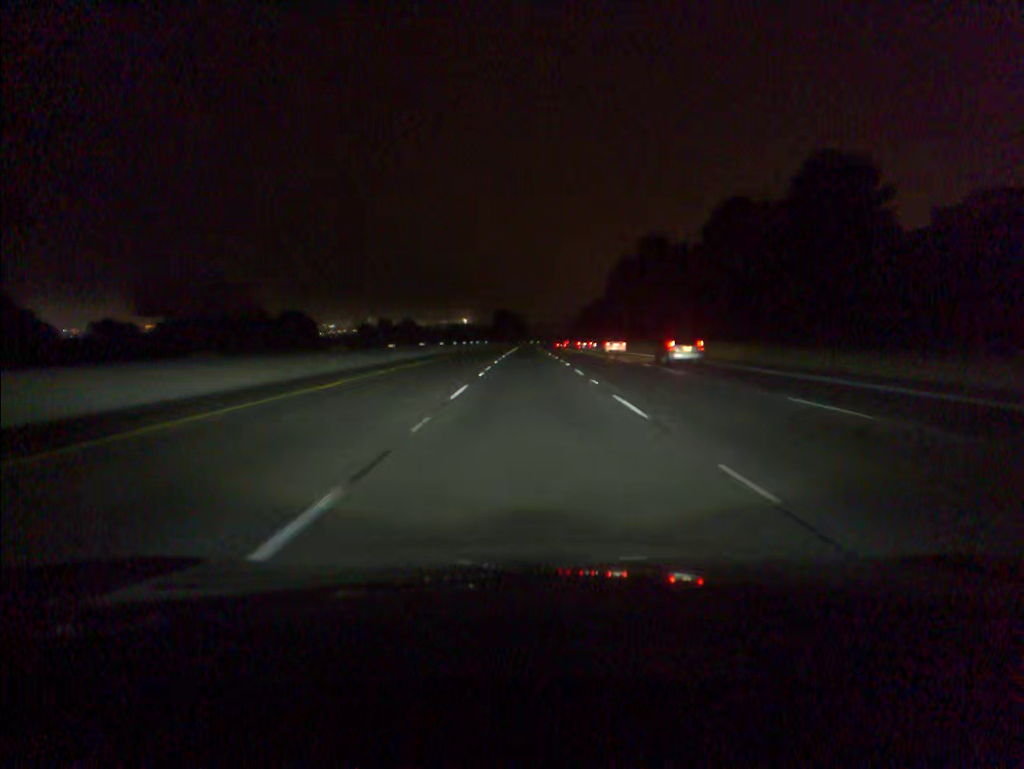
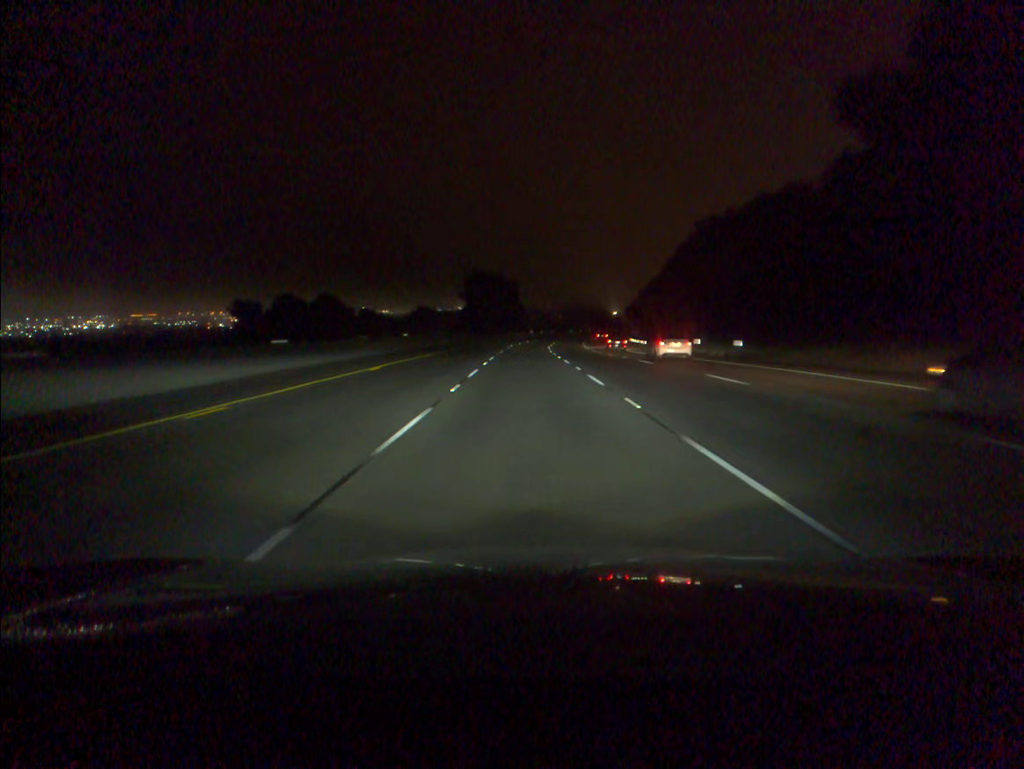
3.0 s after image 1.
(+0.2, +110.1) m; 0°
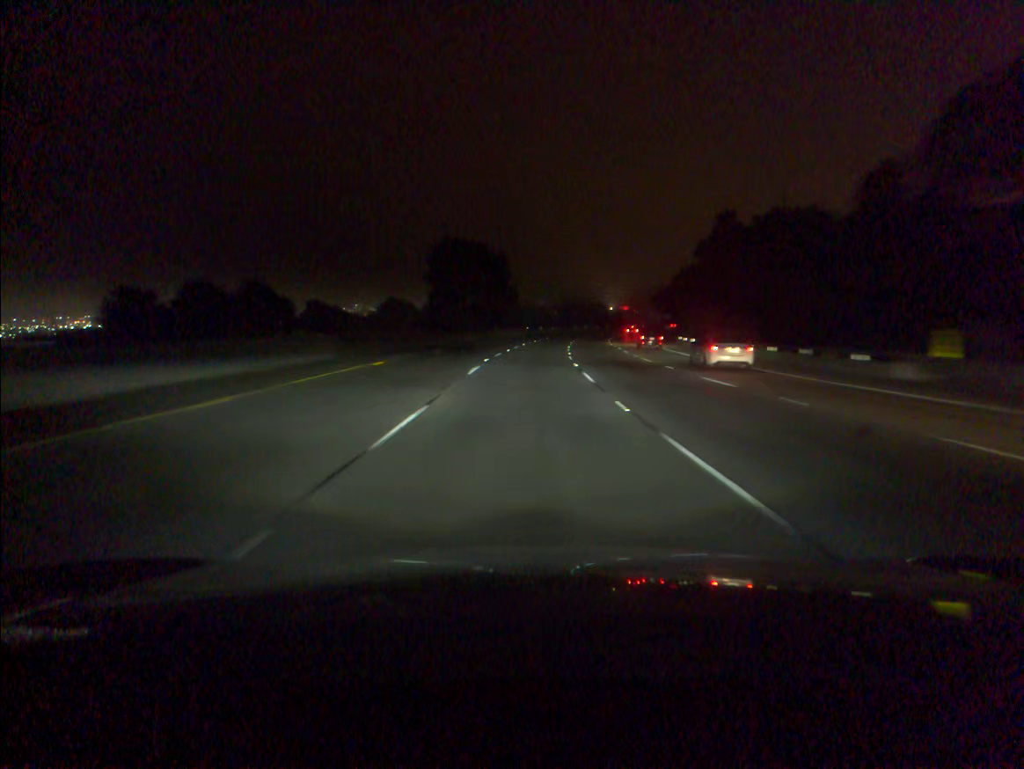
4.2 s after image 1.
(+0.1, +43.4) m; 0°
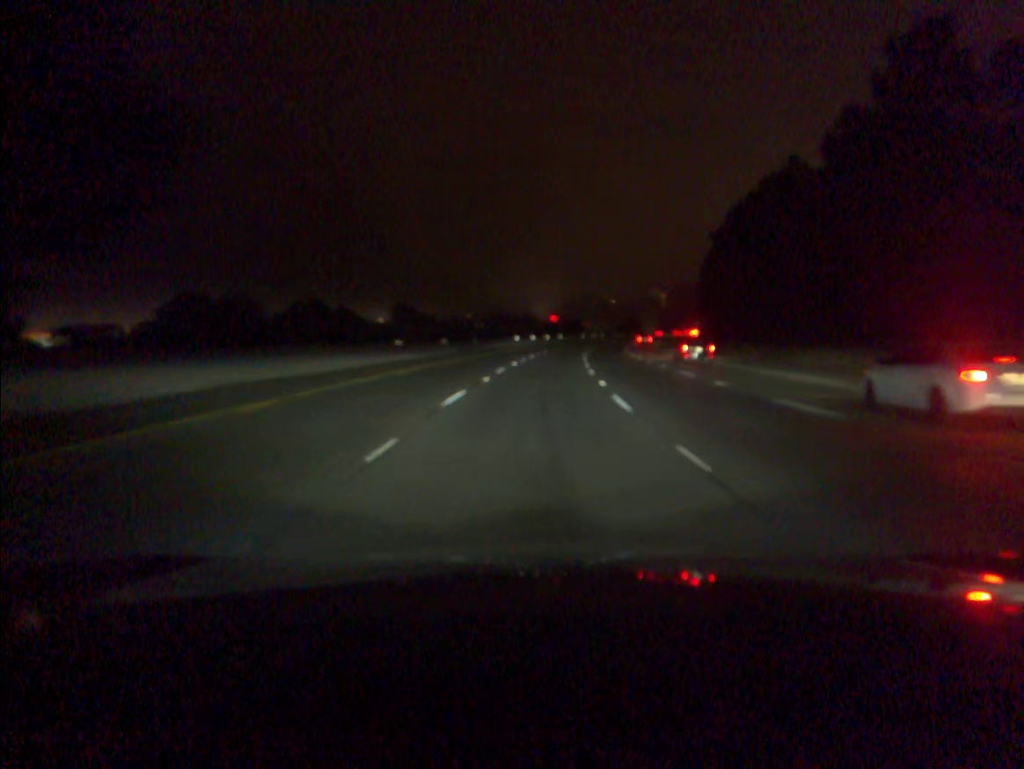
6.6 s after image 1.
(+3.6, +85.9) m; +5°
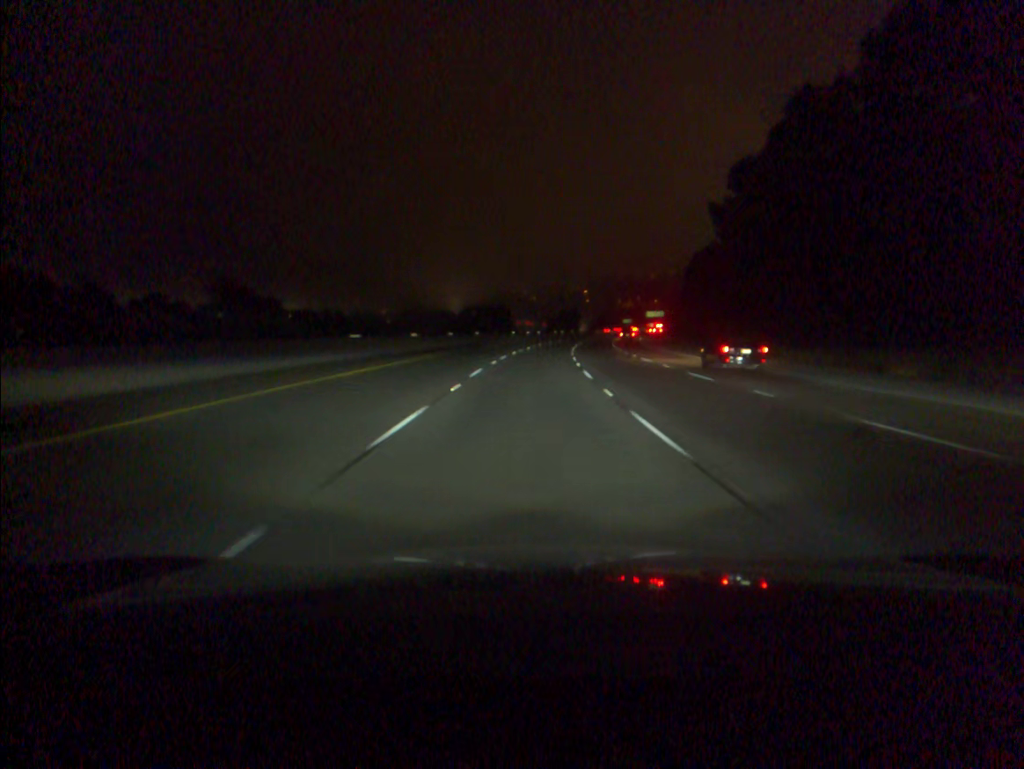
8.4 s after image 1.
(+3.2, +64.1) m; +6°
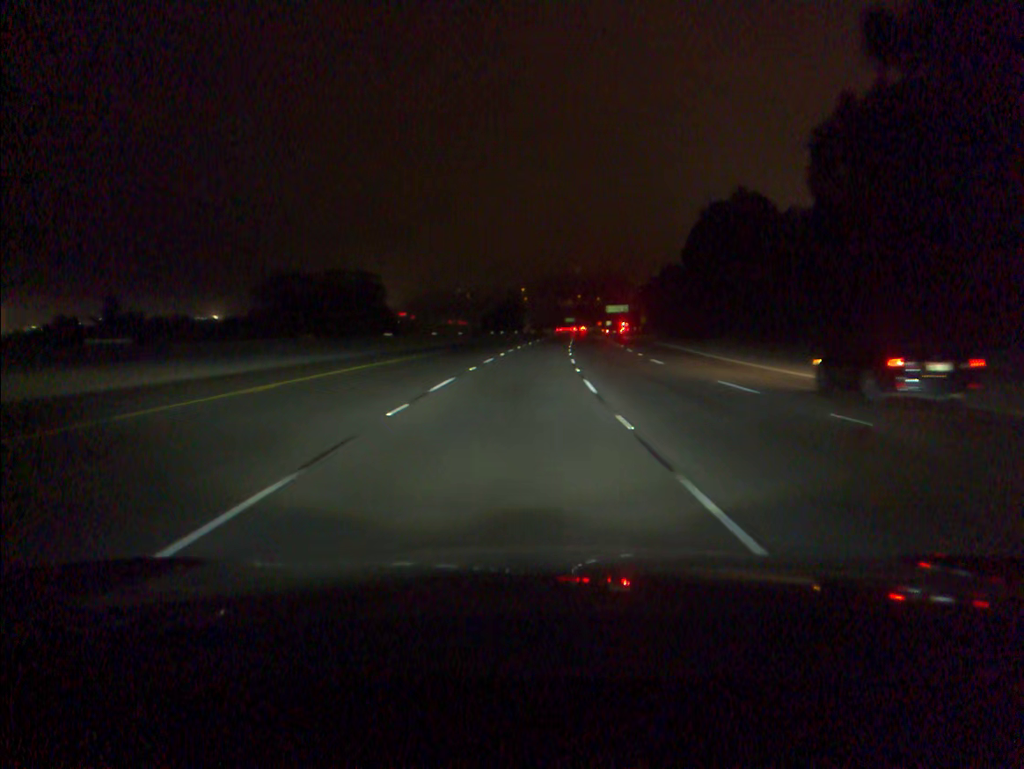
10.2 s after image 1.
(+2.7, +64.8) m; +5°
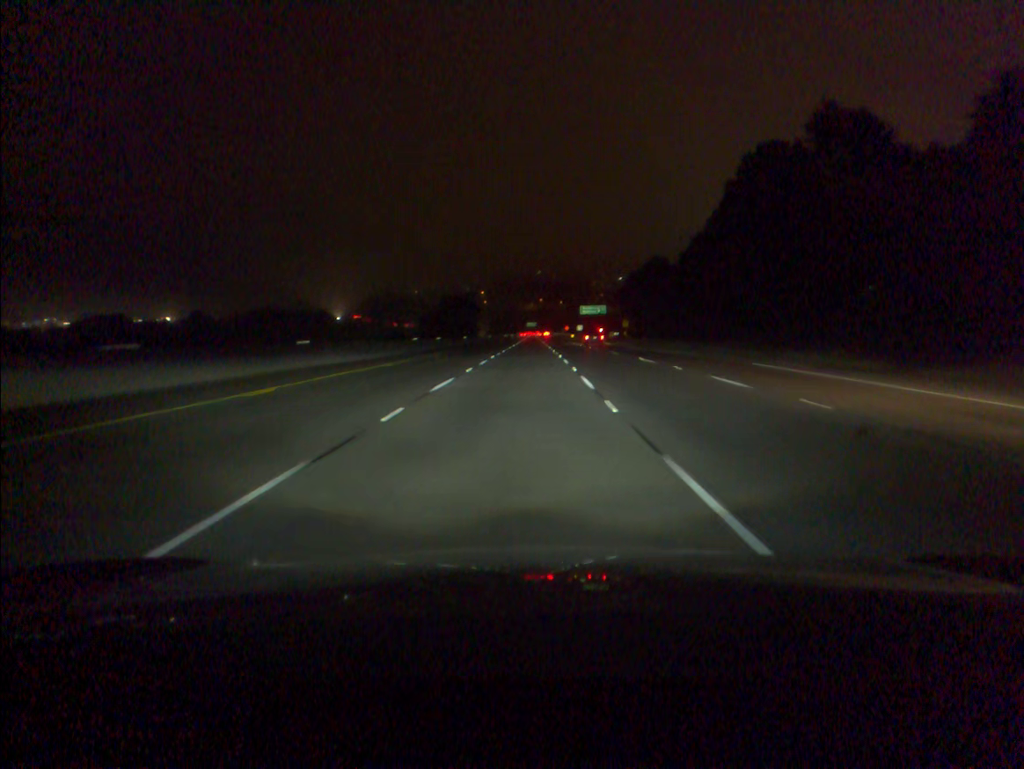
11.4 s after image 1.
(+1.1, +43.3) m; +3°
